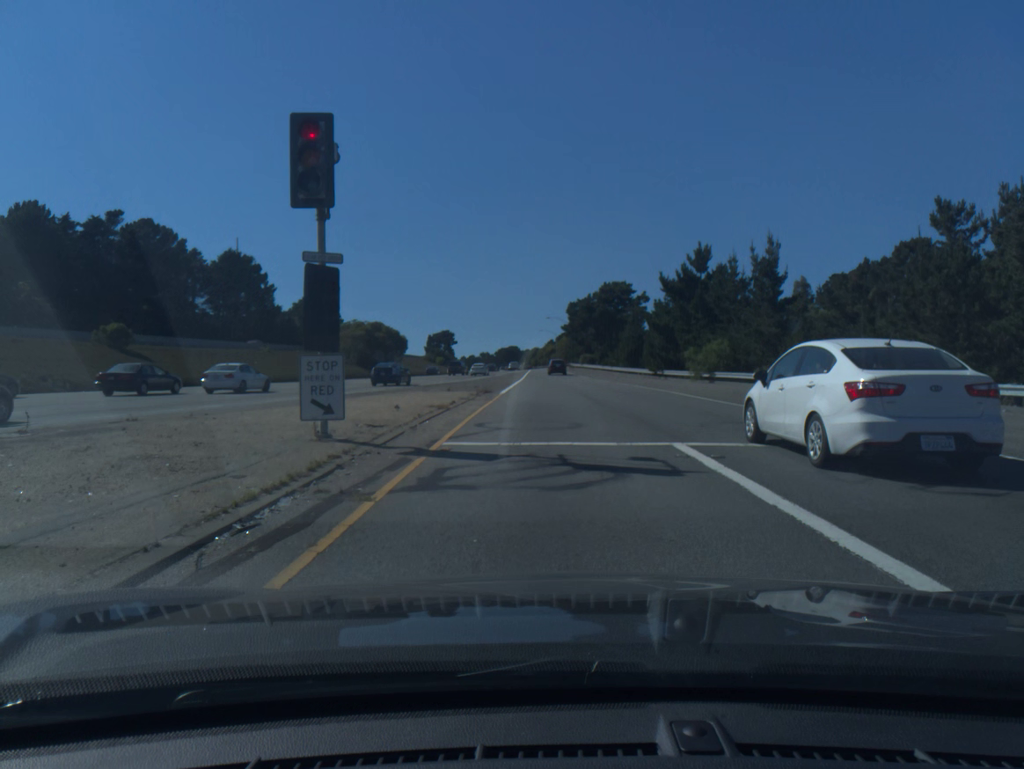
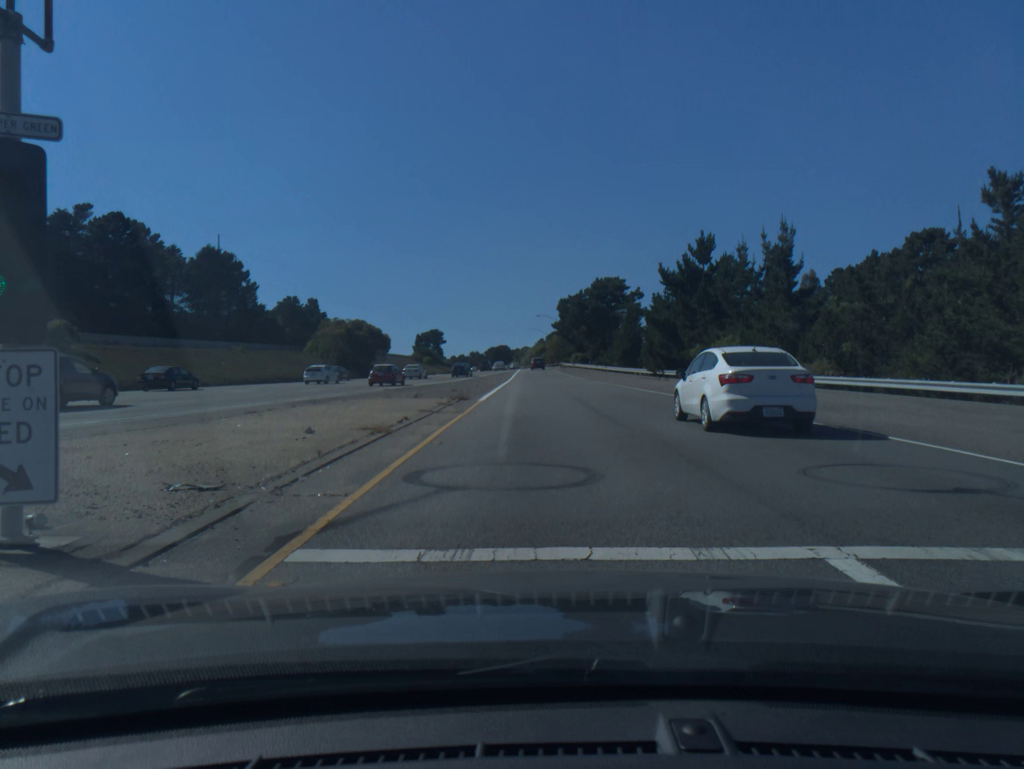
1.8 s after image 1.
(0.0, +6.4) m; +1°
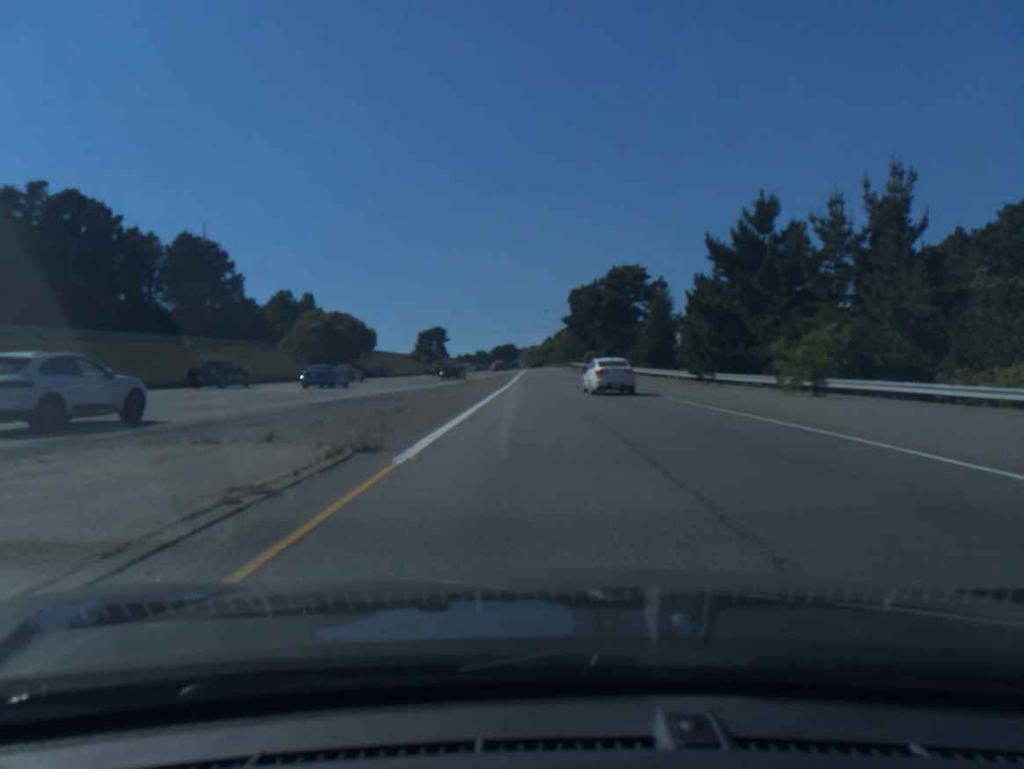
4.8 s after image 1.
(-0.3, +15.0) m; -1°
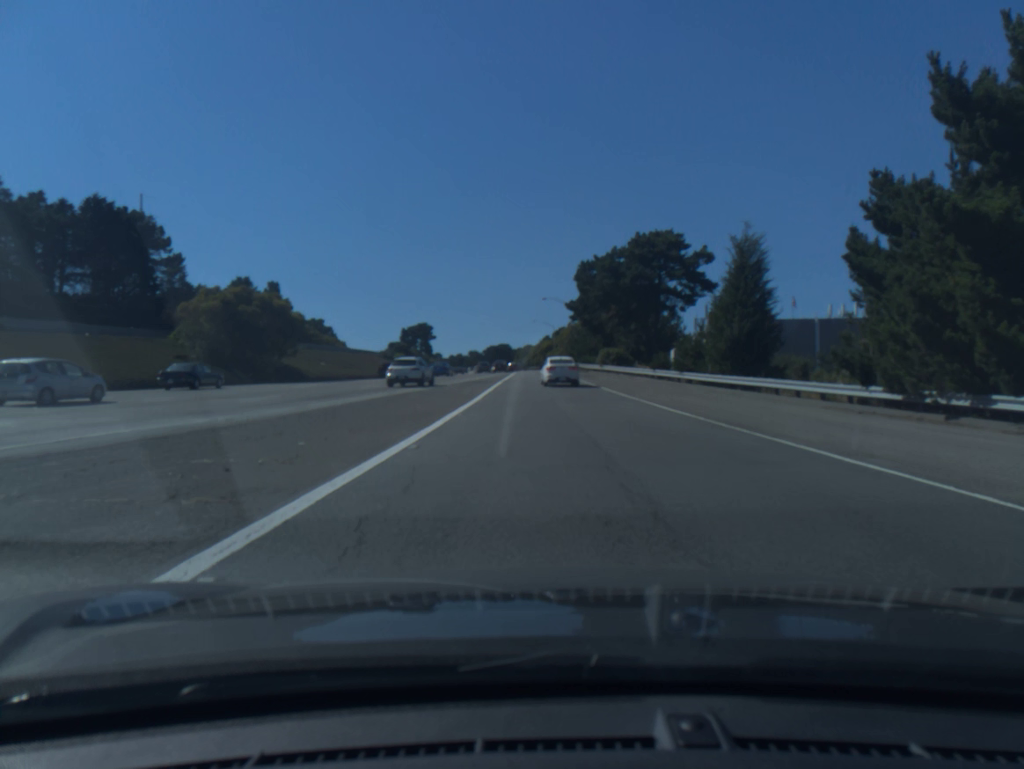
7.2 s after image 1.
(+0.1, +27.2) m; 0°
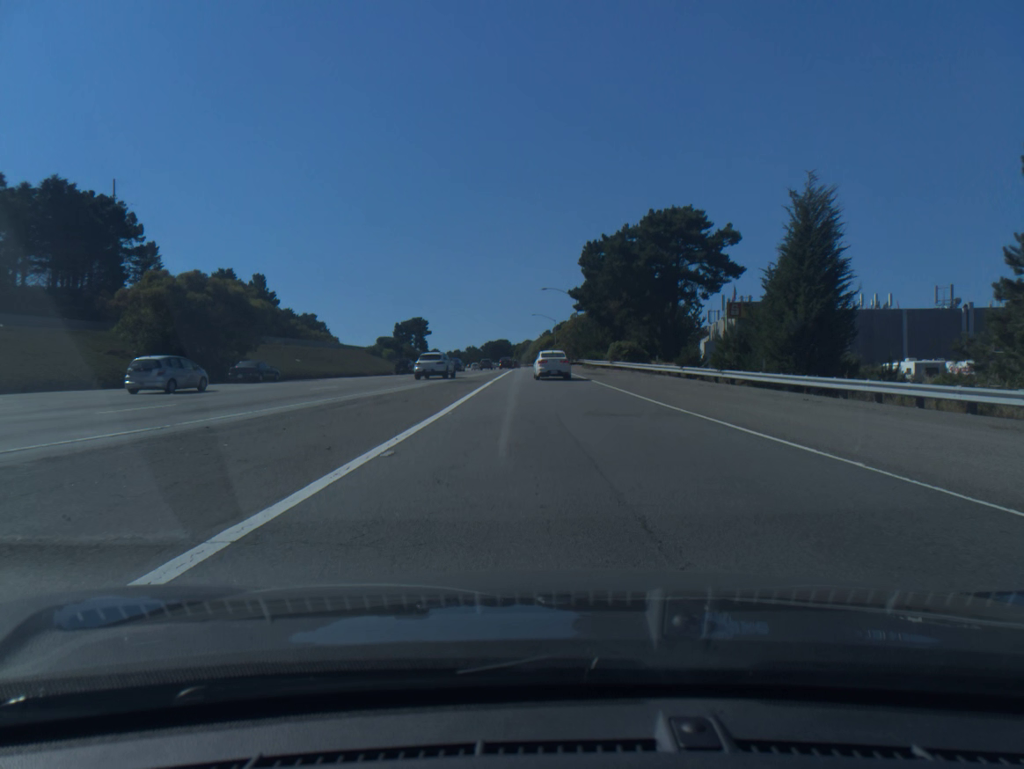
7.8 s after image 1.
(0.0, +8.6) m; 0°
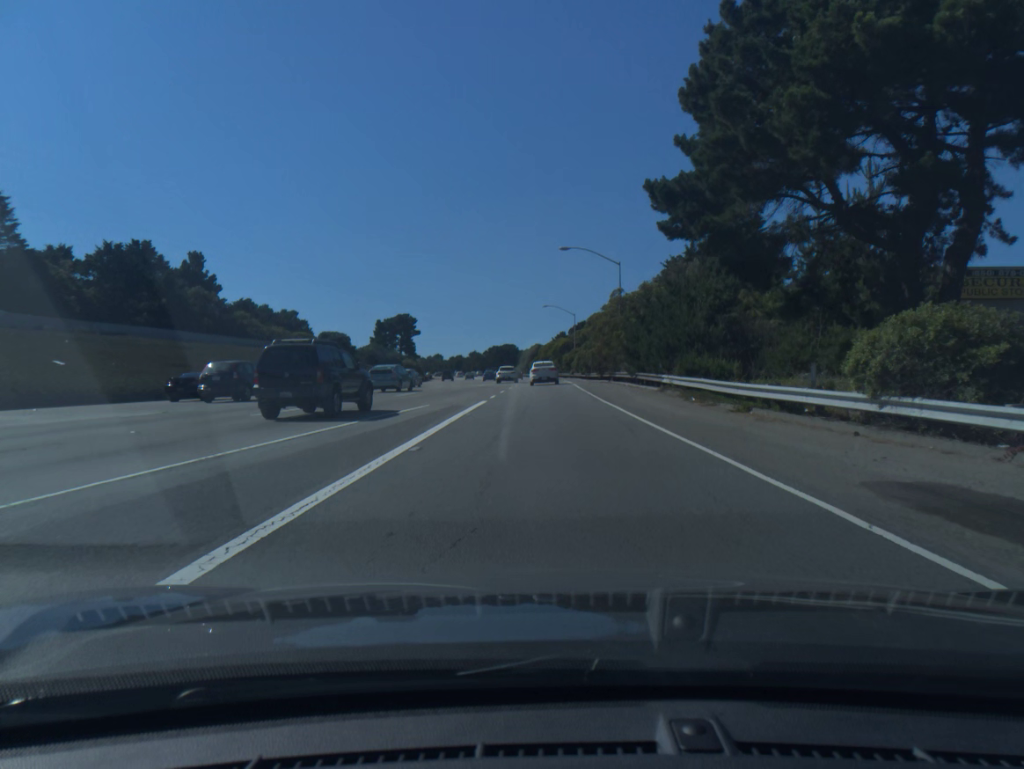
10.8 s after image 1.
(-0.4, +42.7) m; -1°
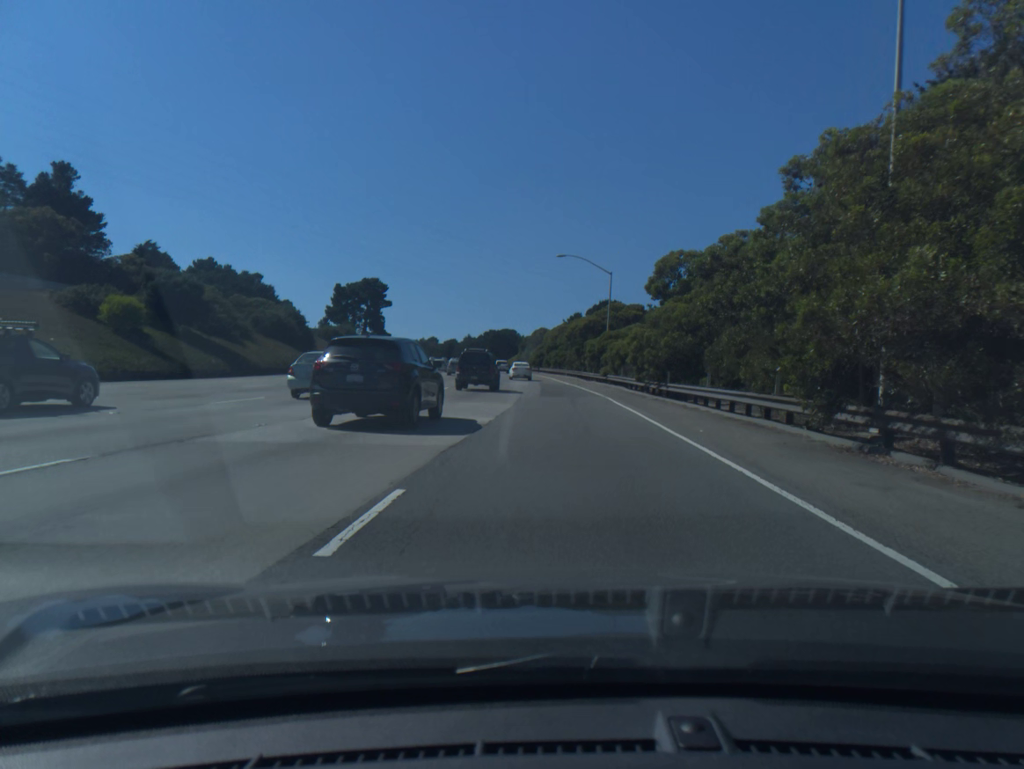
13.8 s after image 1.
(-0.2, +44.5) m; 0°
